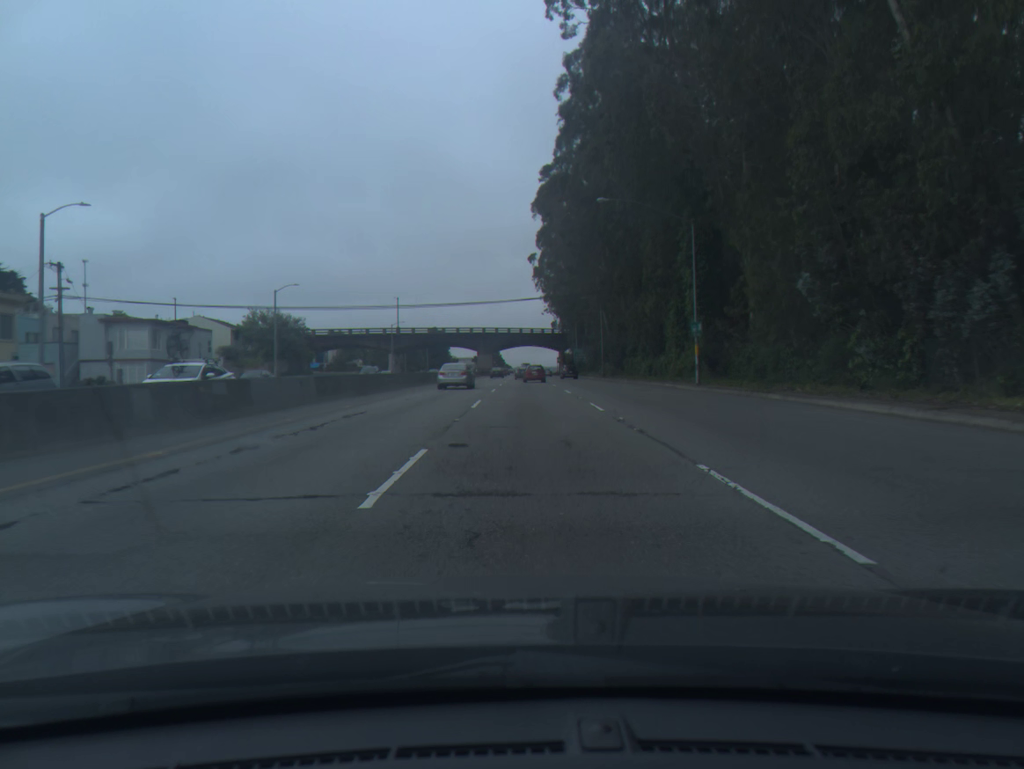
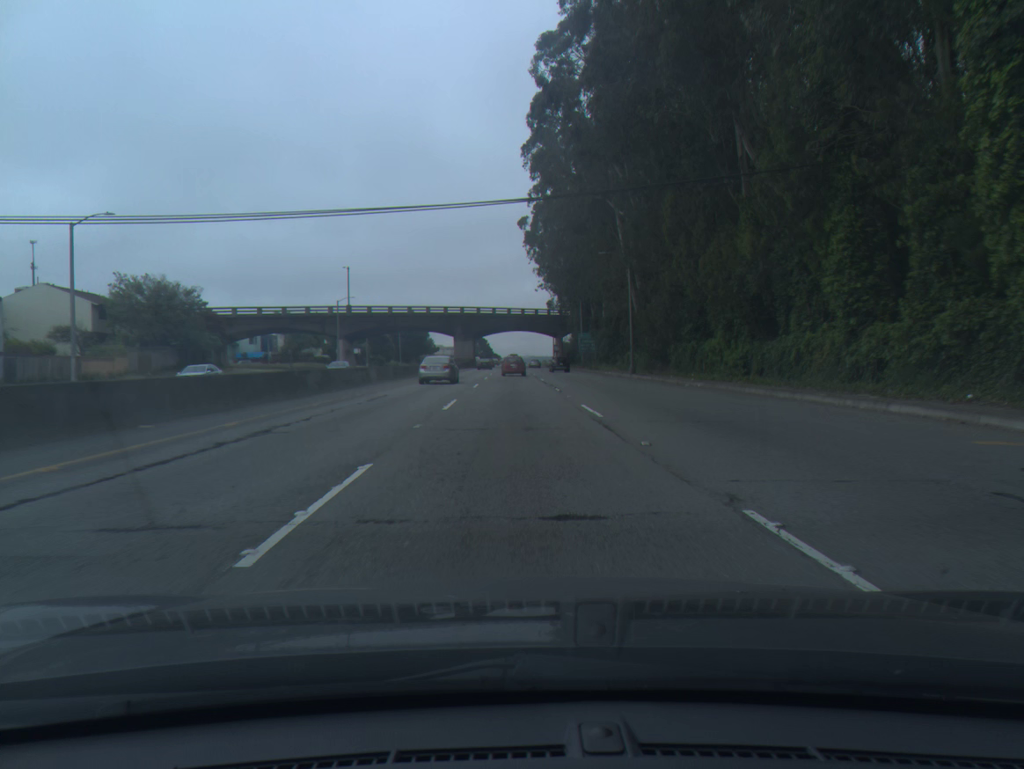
(+0.3, +31.7) m; +1°
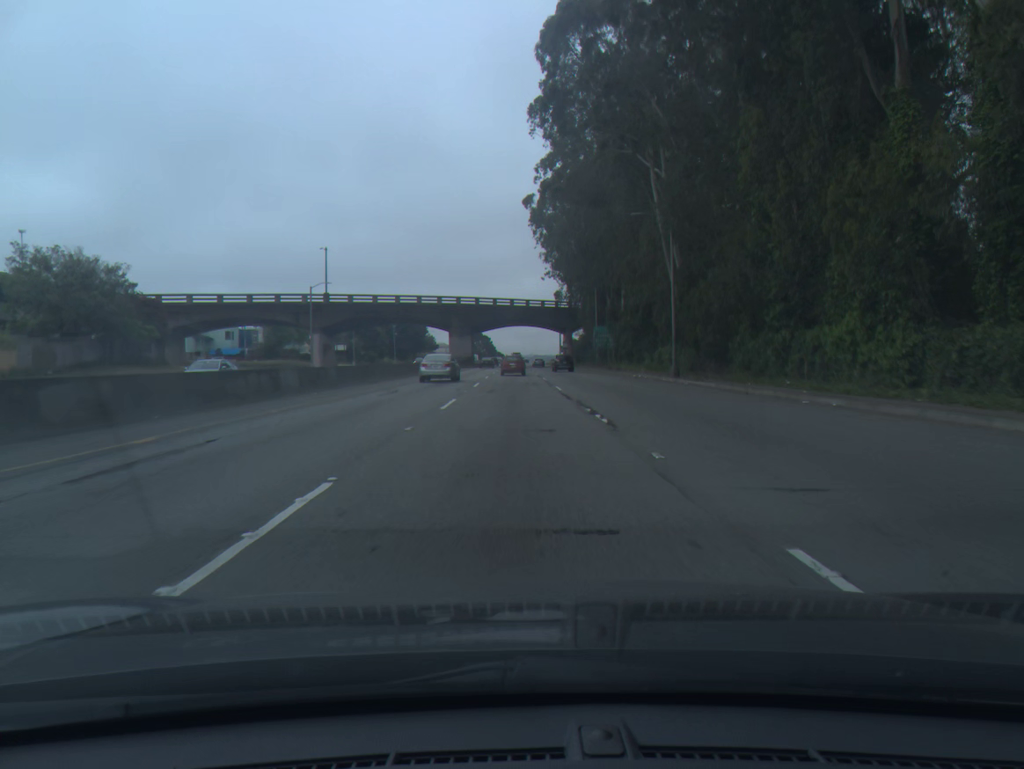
(0.0, +15.7) m; 0°
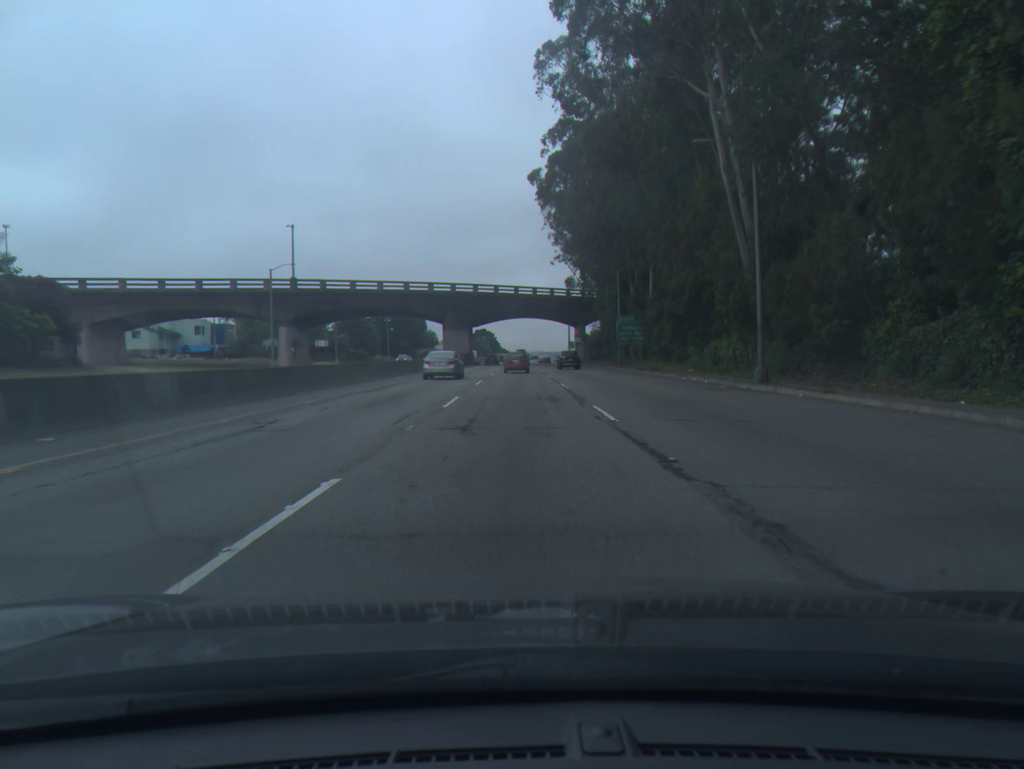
(-0.1, +15.5) m; 0°
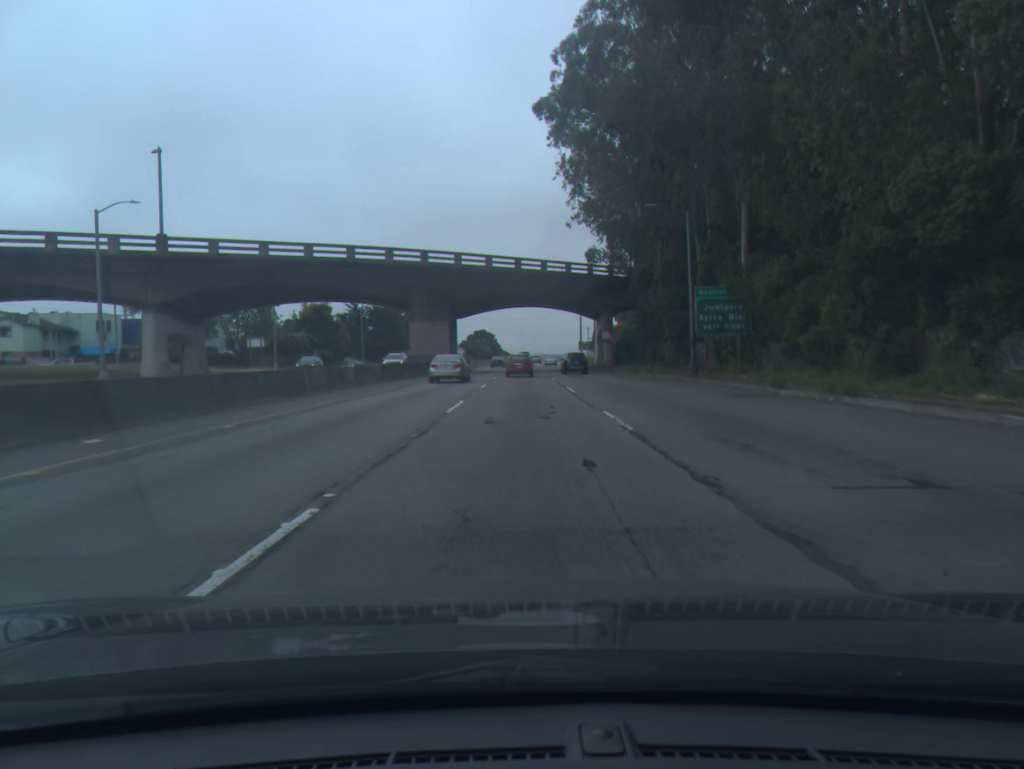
(-0.1, +30.3) m; 0°
